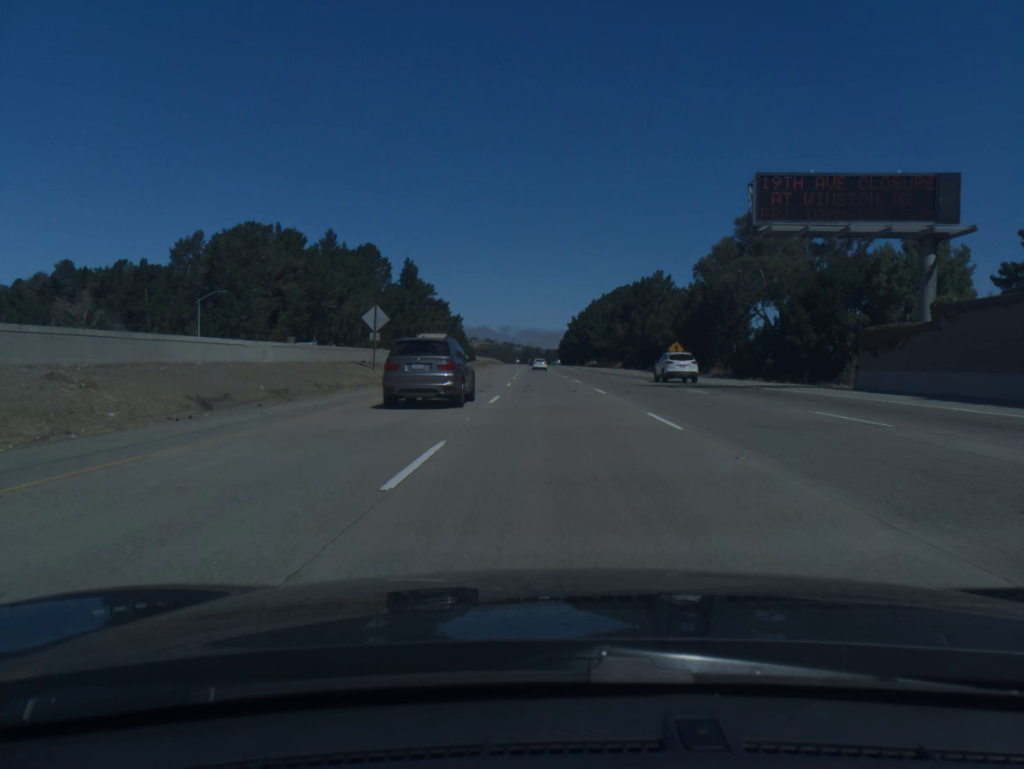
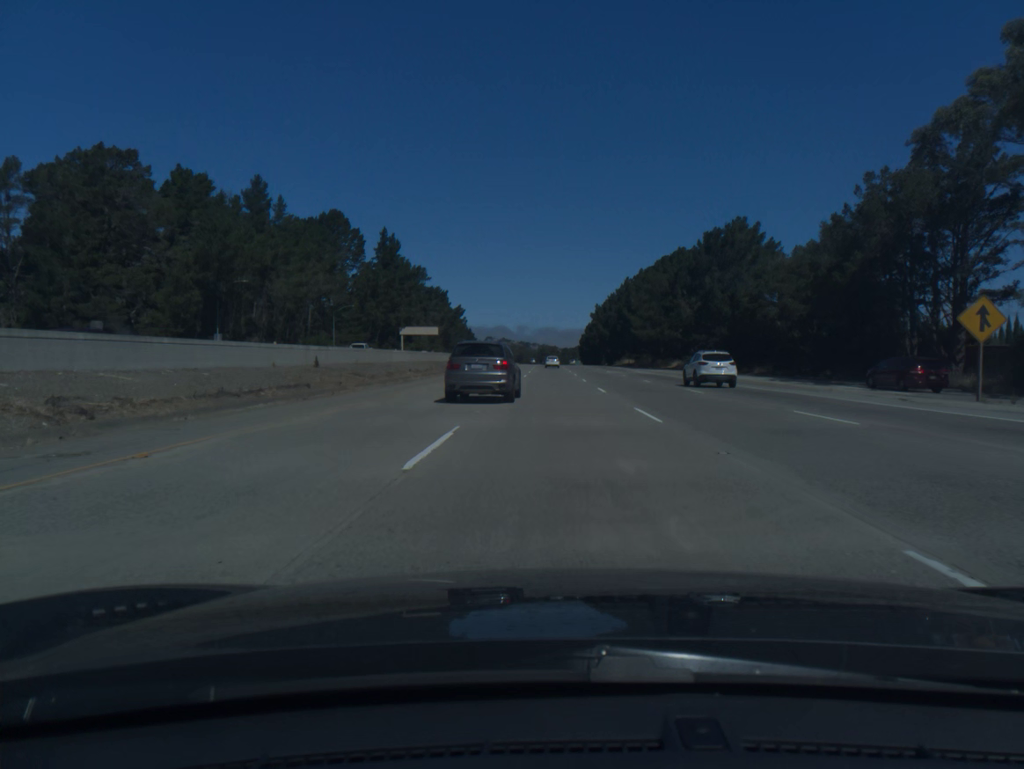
(-0.6, +56.8) m; -1°
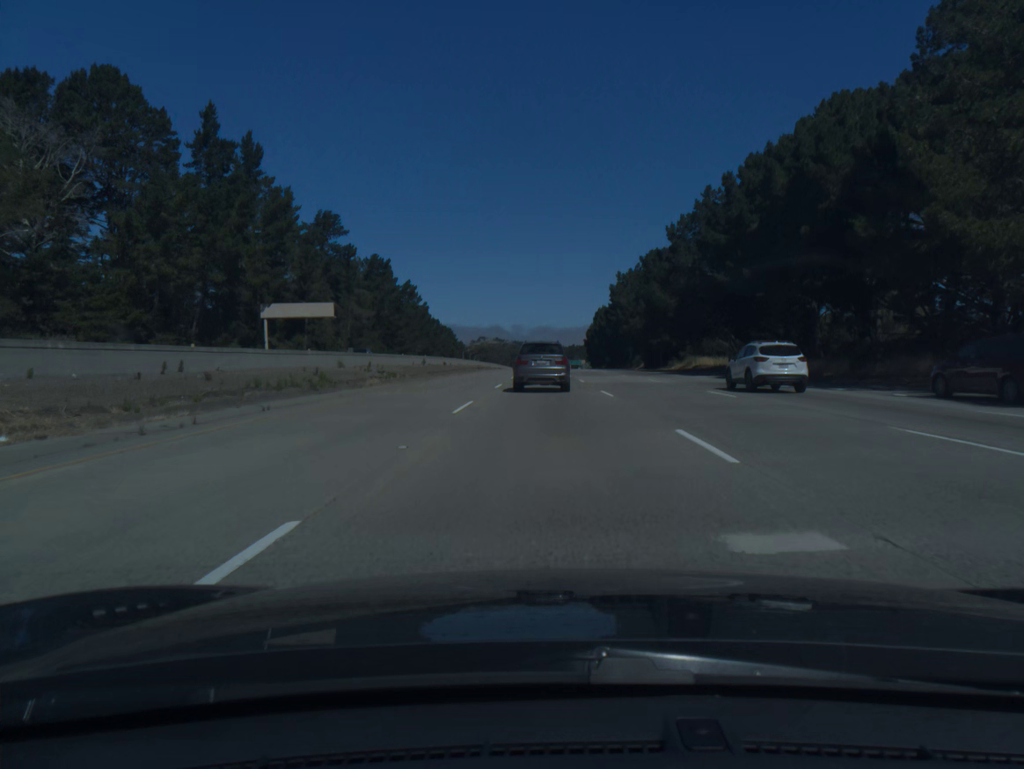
(+0.1, +94.6) m; 0°
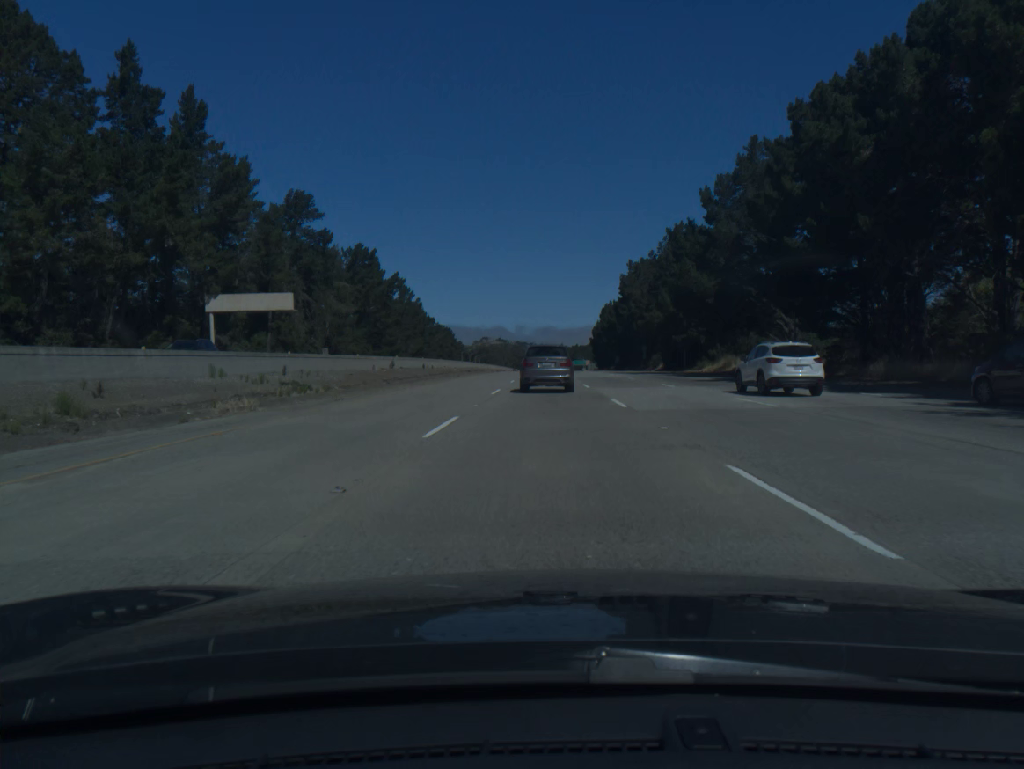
(0.0, +18.6) m; 0°
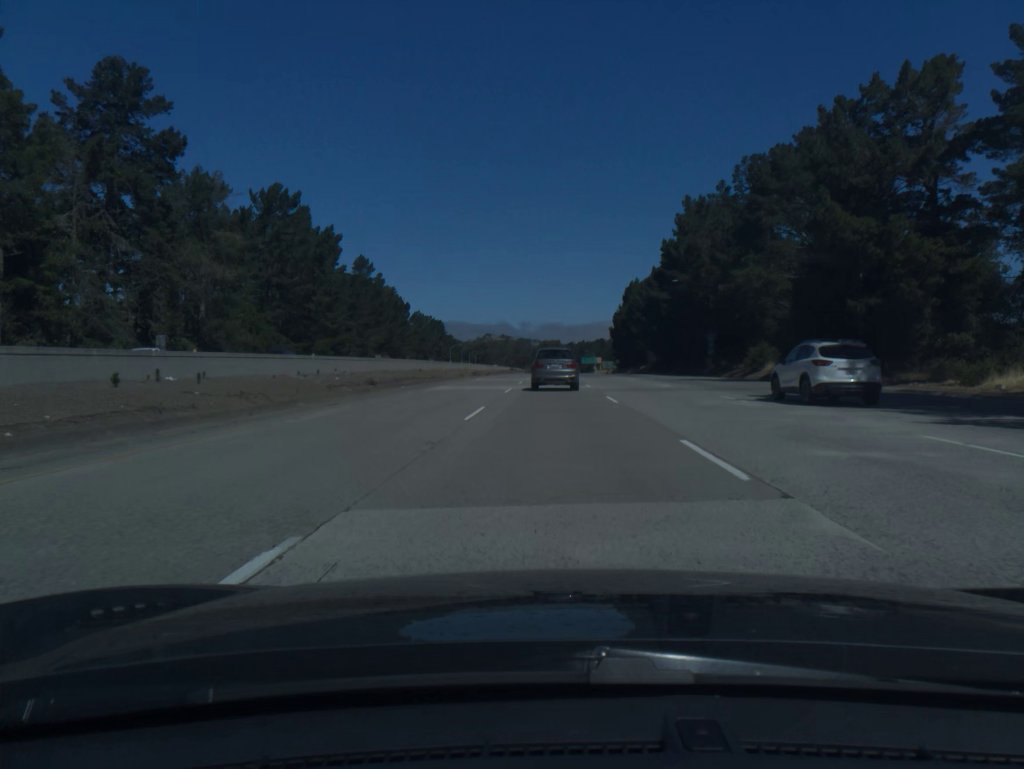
(-0.2, +55.2) m; 0°
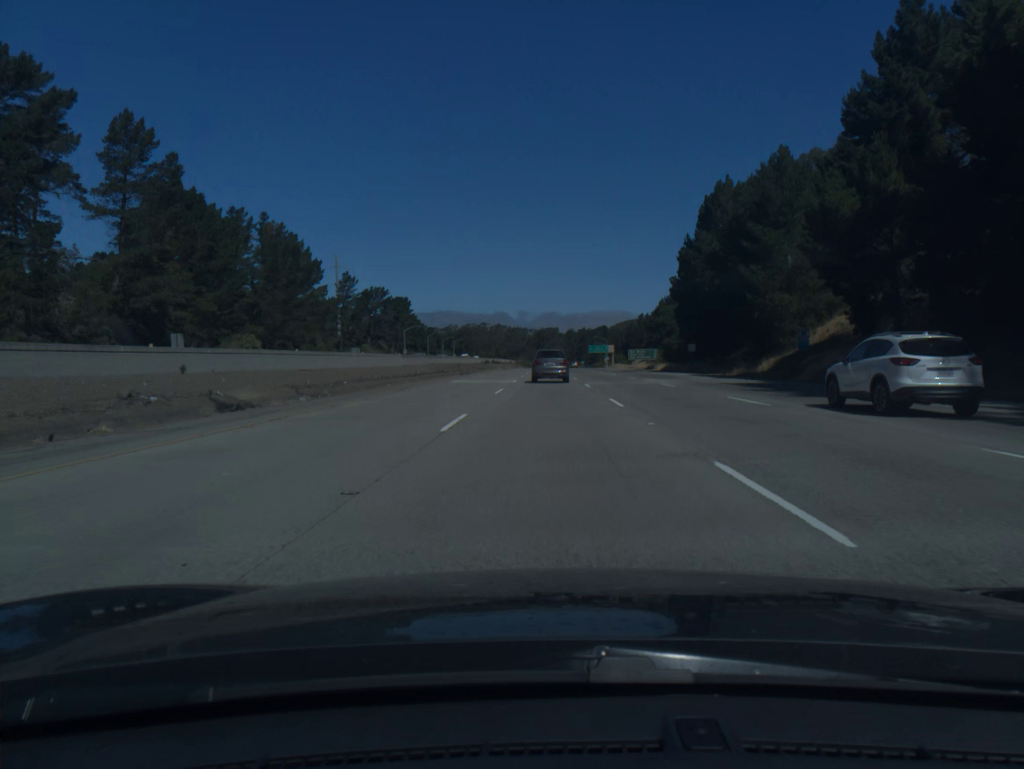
(+0.3, +90.6) m; 0°
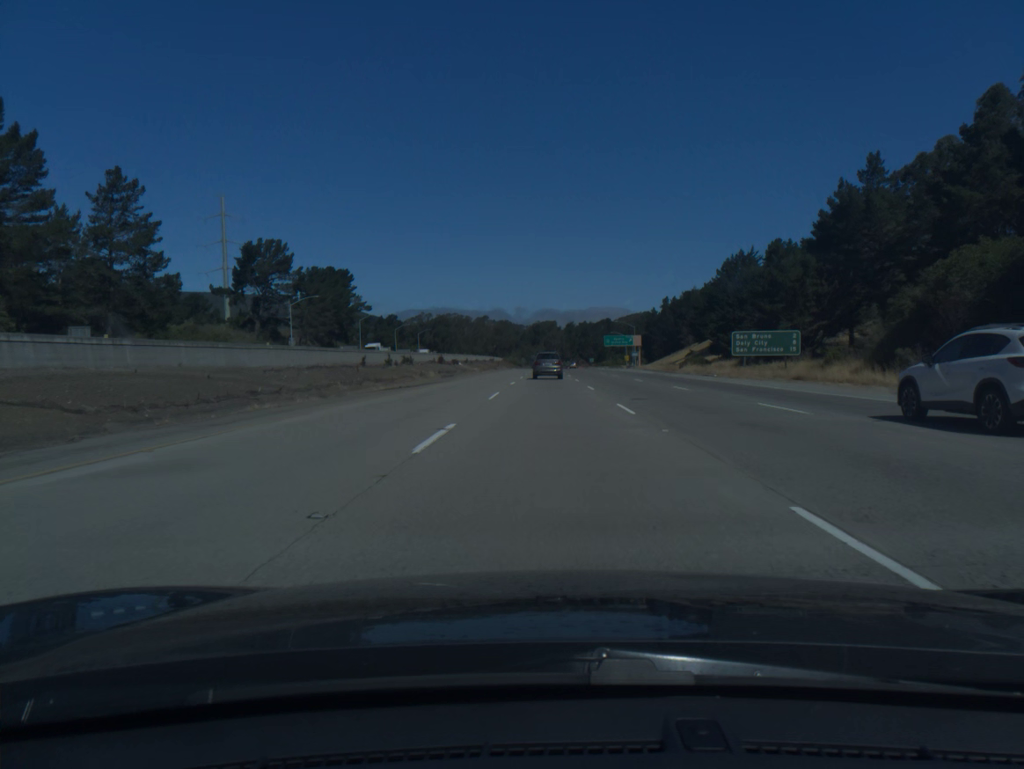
(+0.1, +90.2) m; 0°
